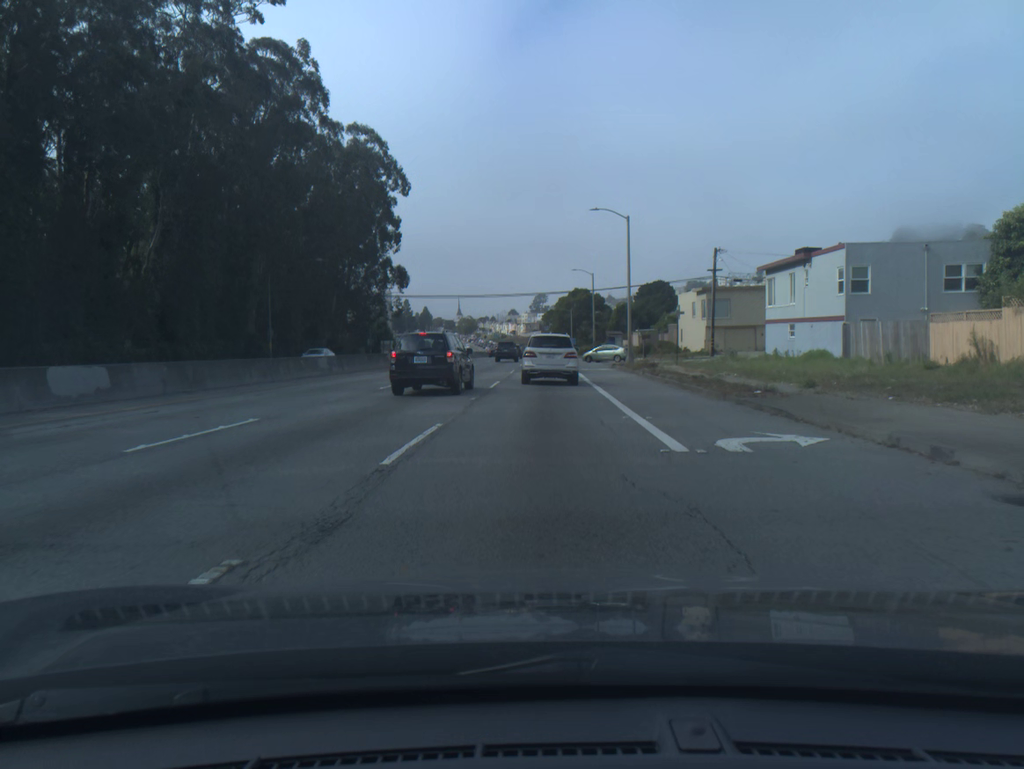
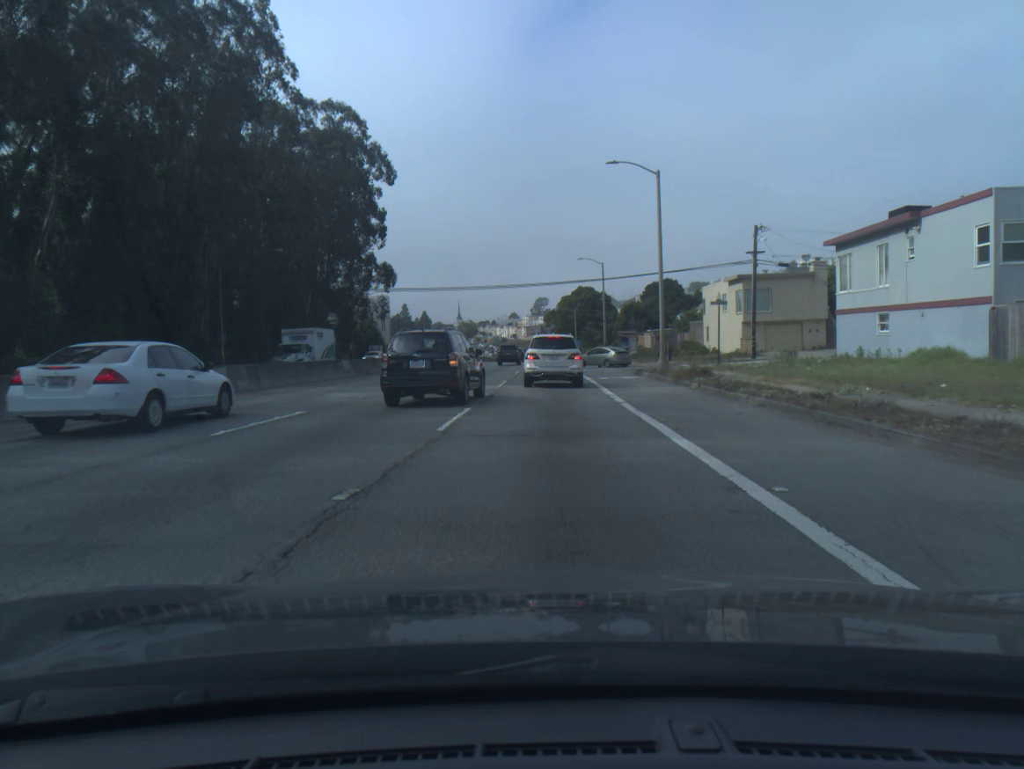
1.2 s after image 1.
(0.0, +12.6) m; 0°
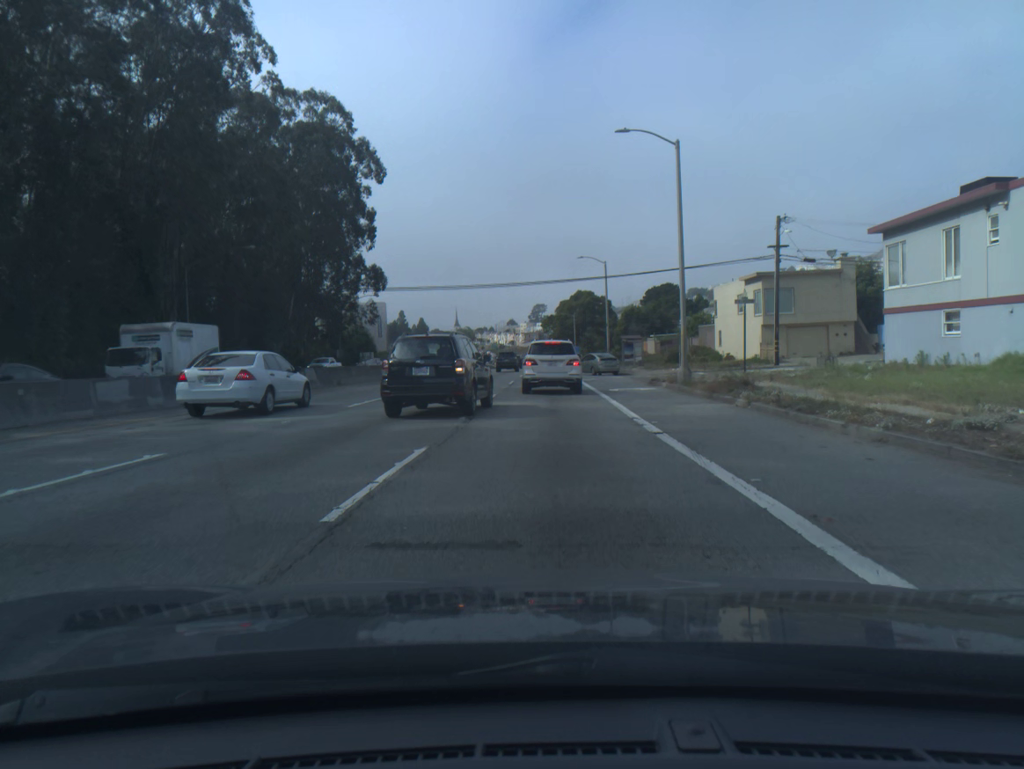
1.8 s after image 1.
(0.0, +6.1) m; 0°
